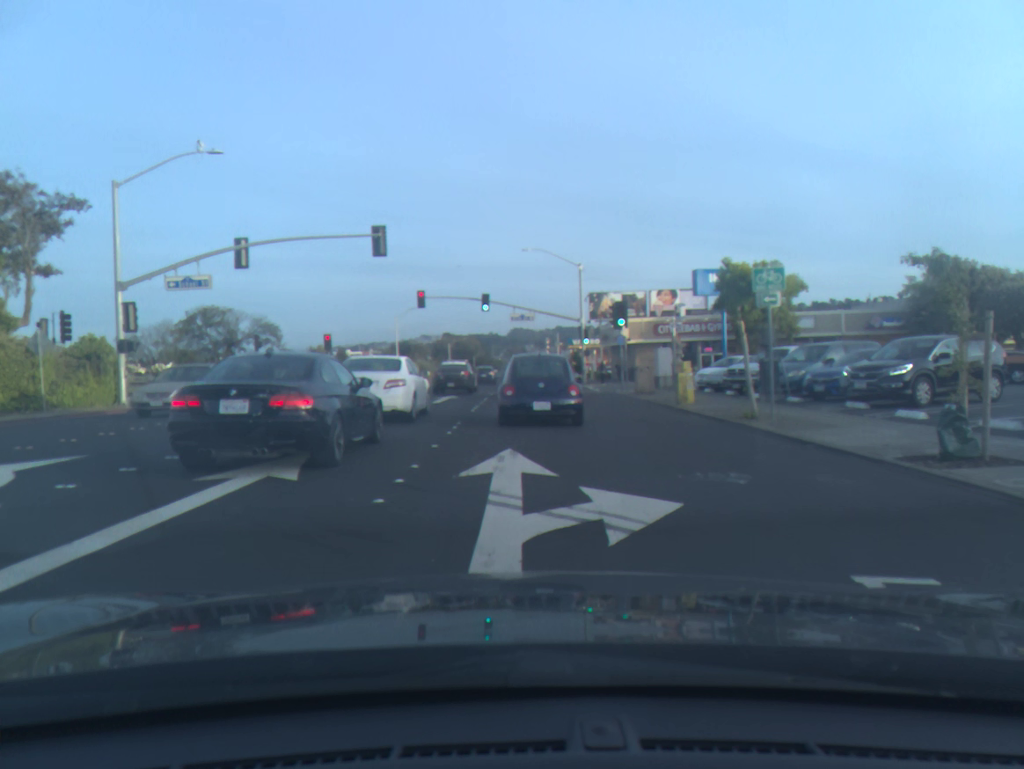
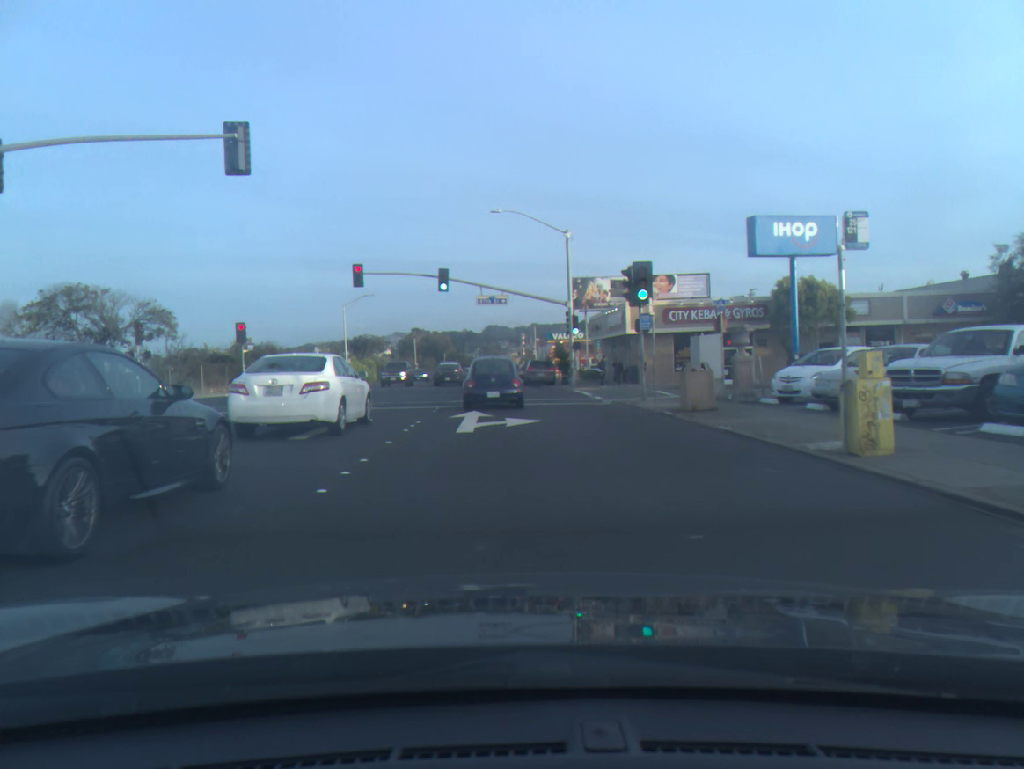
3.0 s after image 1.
(+0.3, +13.5) m; +1°
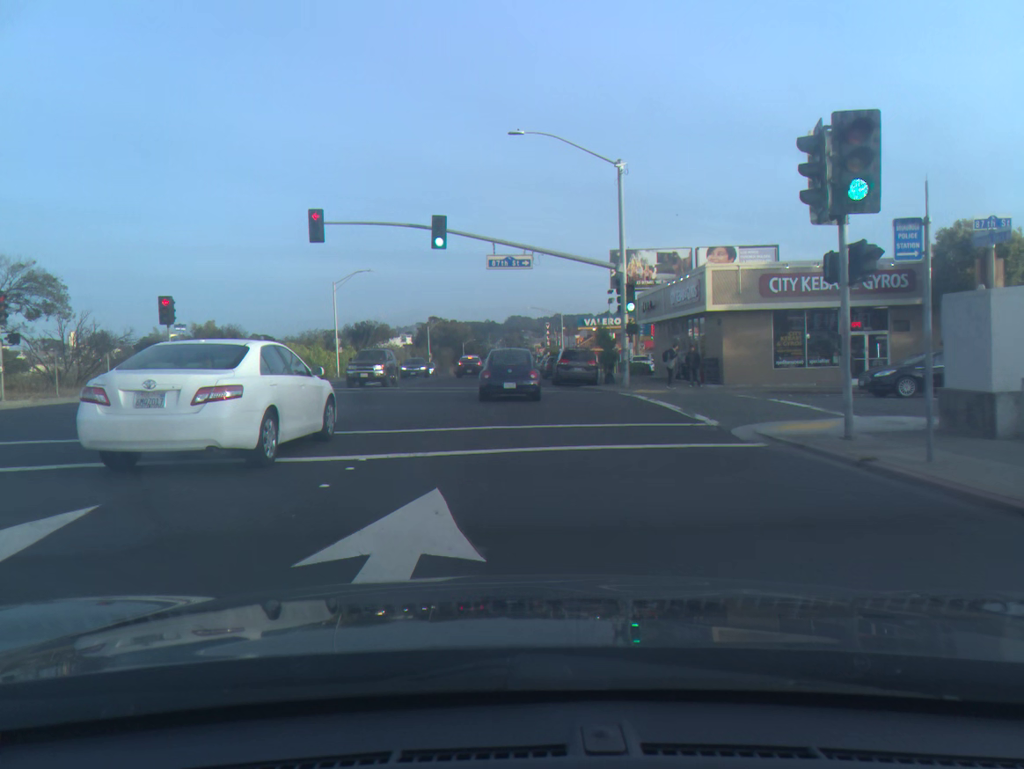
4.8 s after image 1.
(-0.3, +13.9) m; -2°
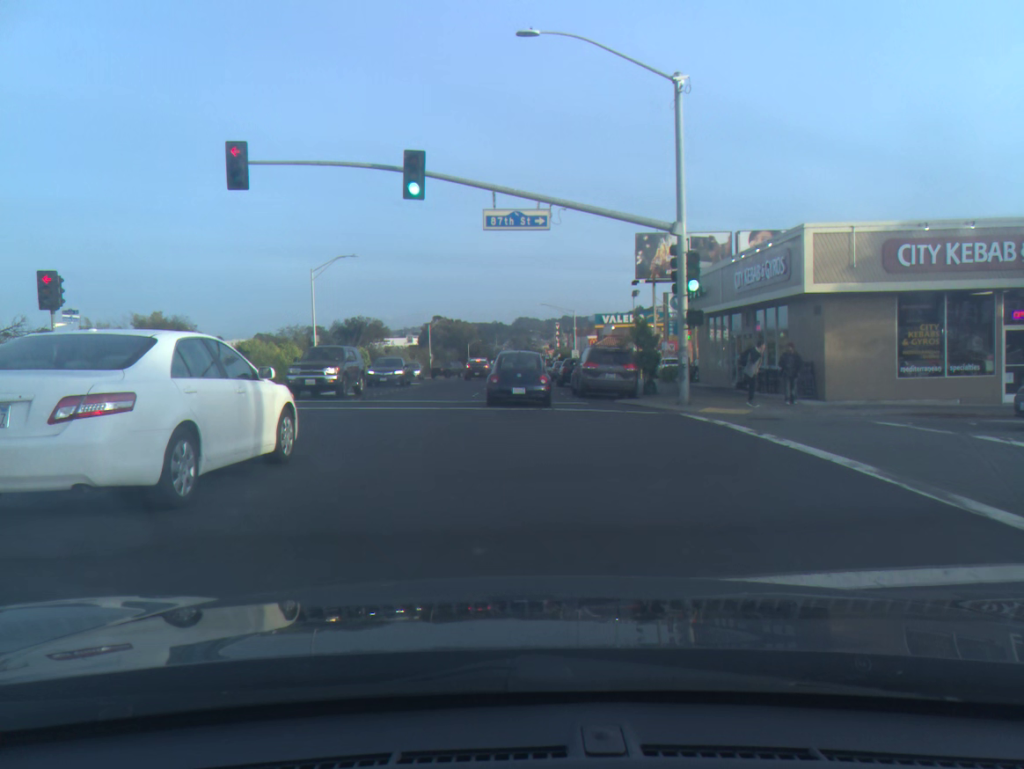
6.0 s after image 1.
(-0.1, +9.8) m; 0°
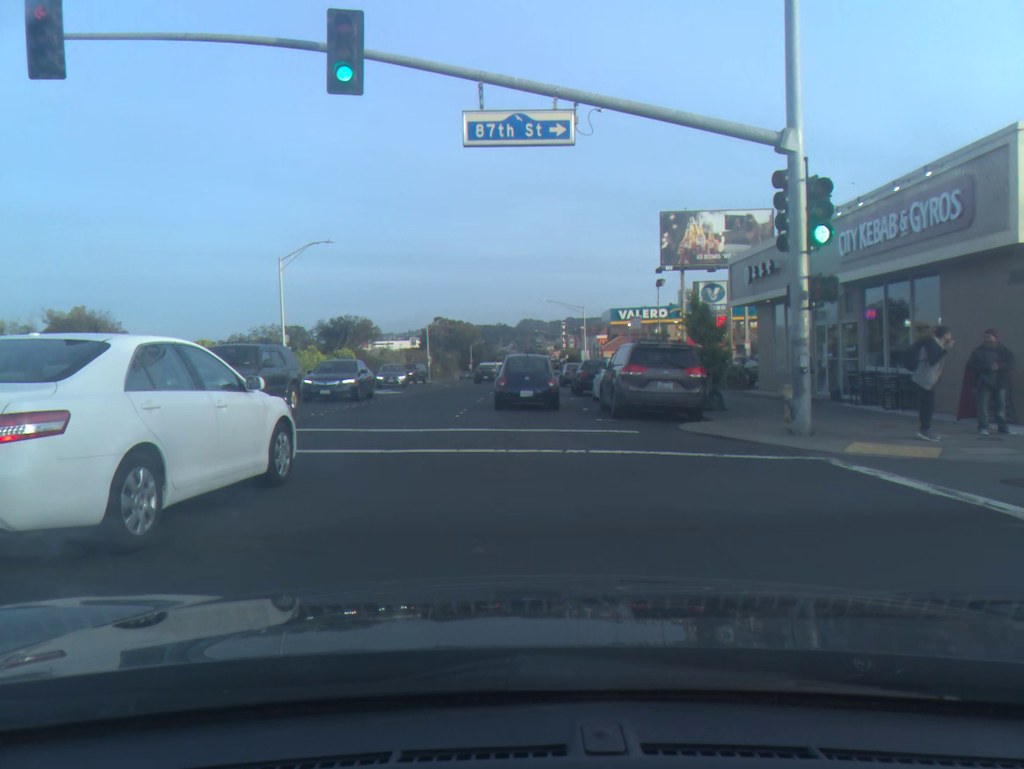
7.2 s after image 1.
(0.0, +9.0) m; 0°
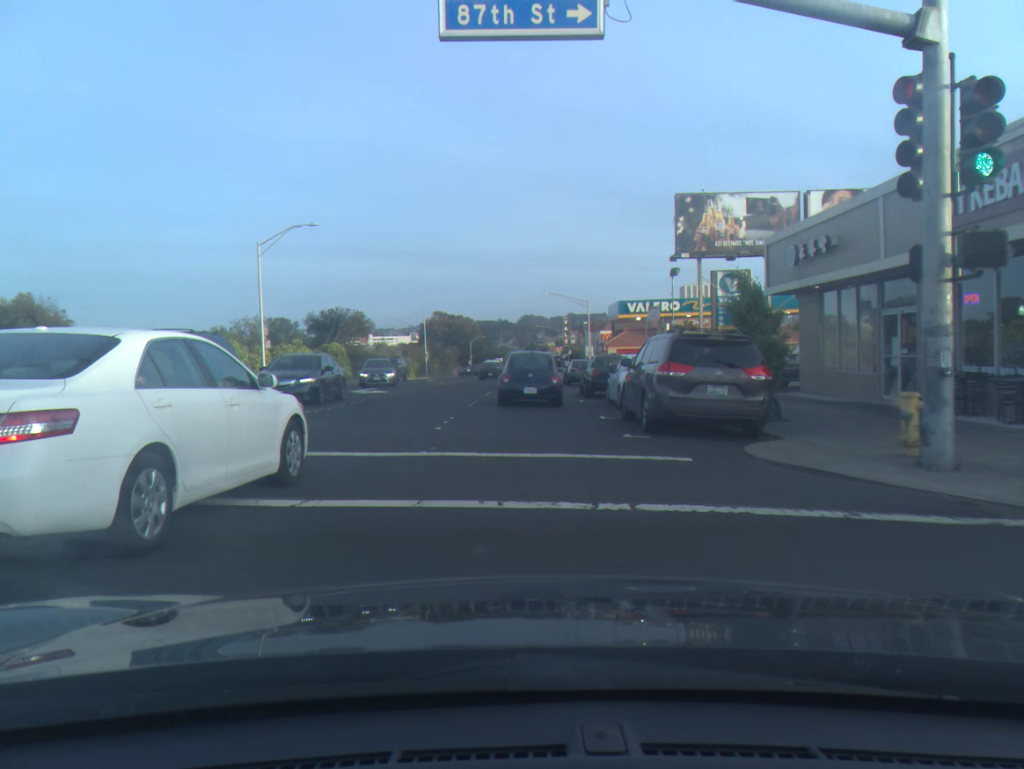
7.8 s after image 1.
(0.0, +4.3) m; 0°
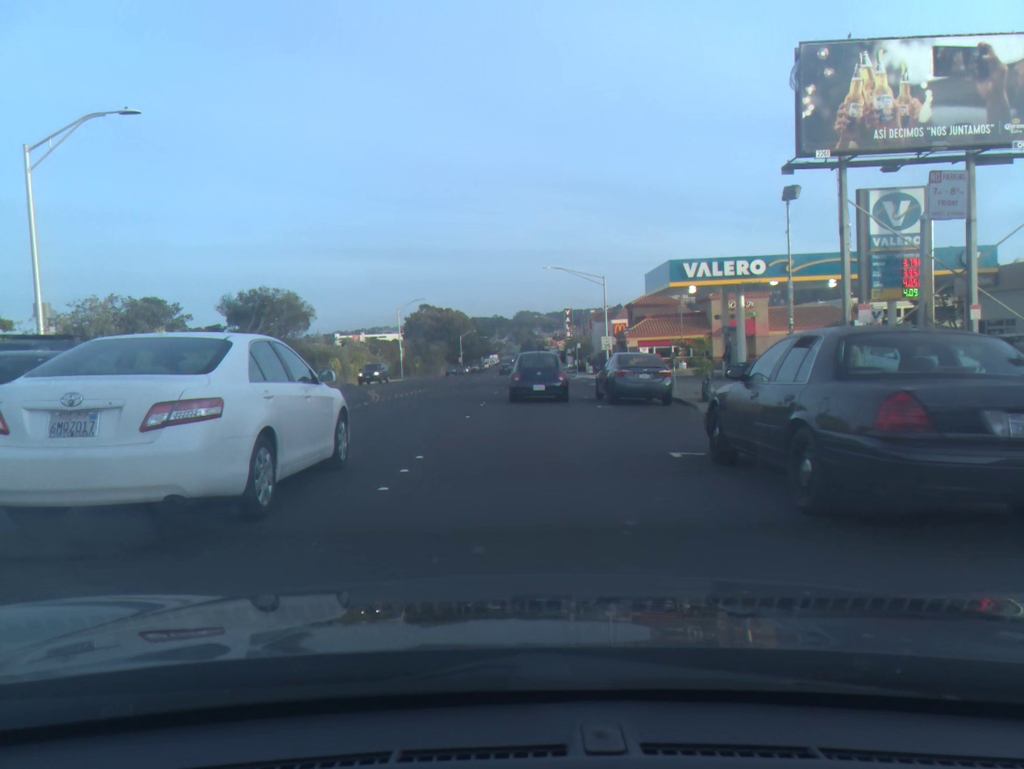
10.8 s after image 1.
(0.0, +20.8) m; 0°
